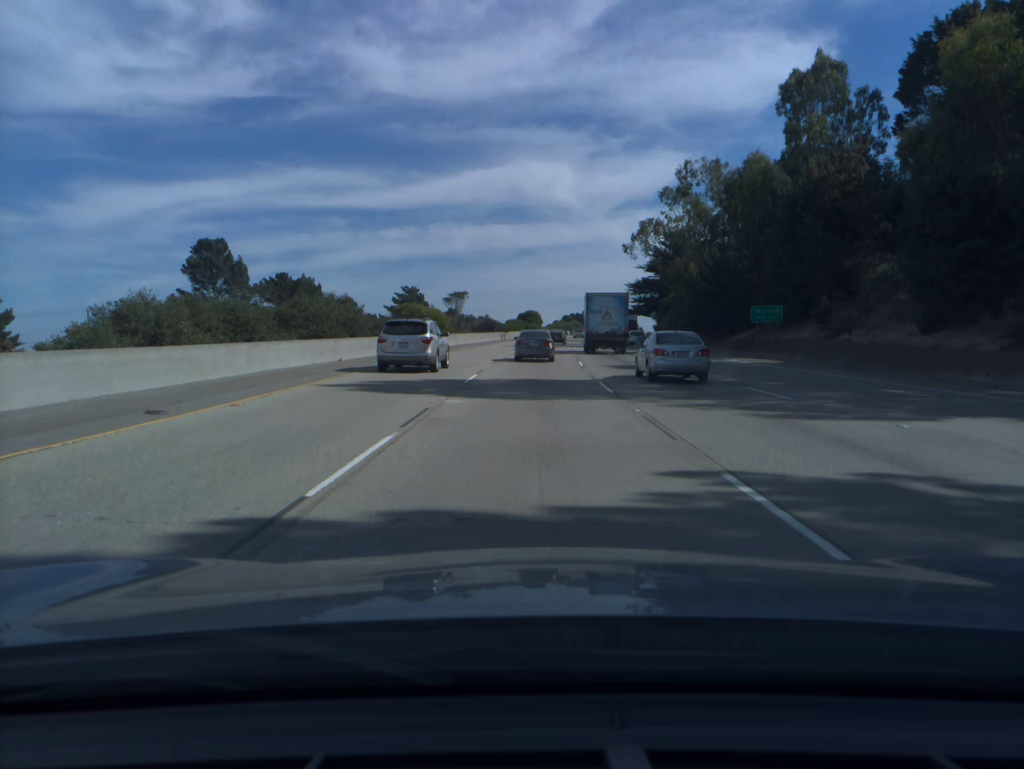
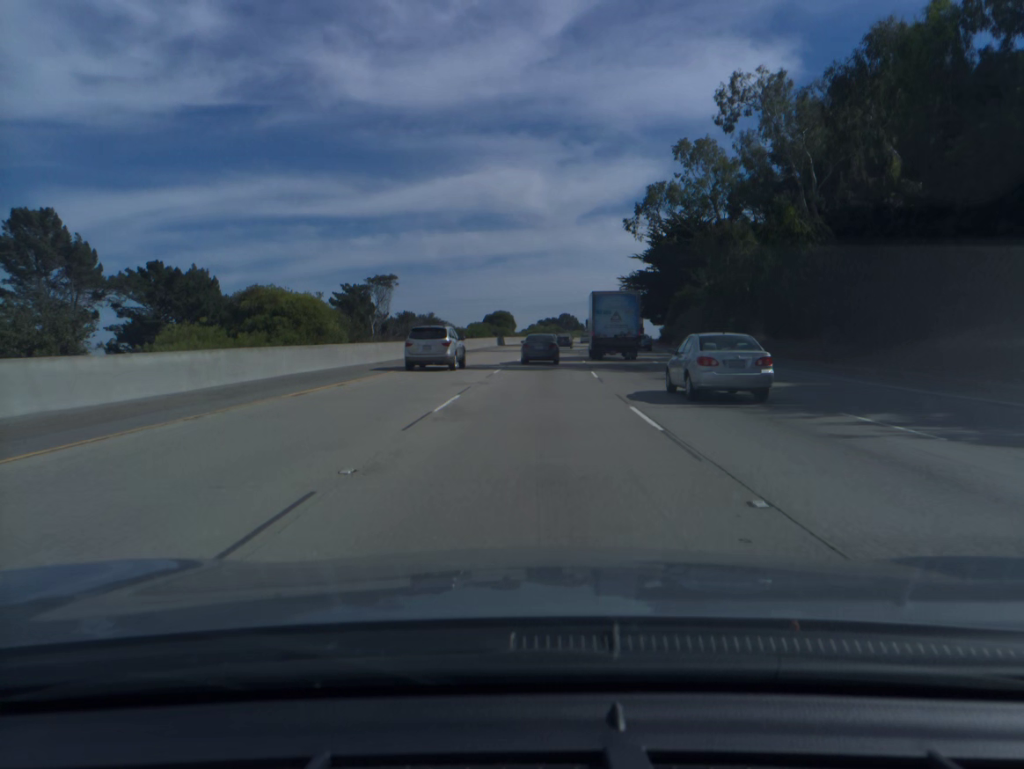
(+0.5, +36.2) m; +2°
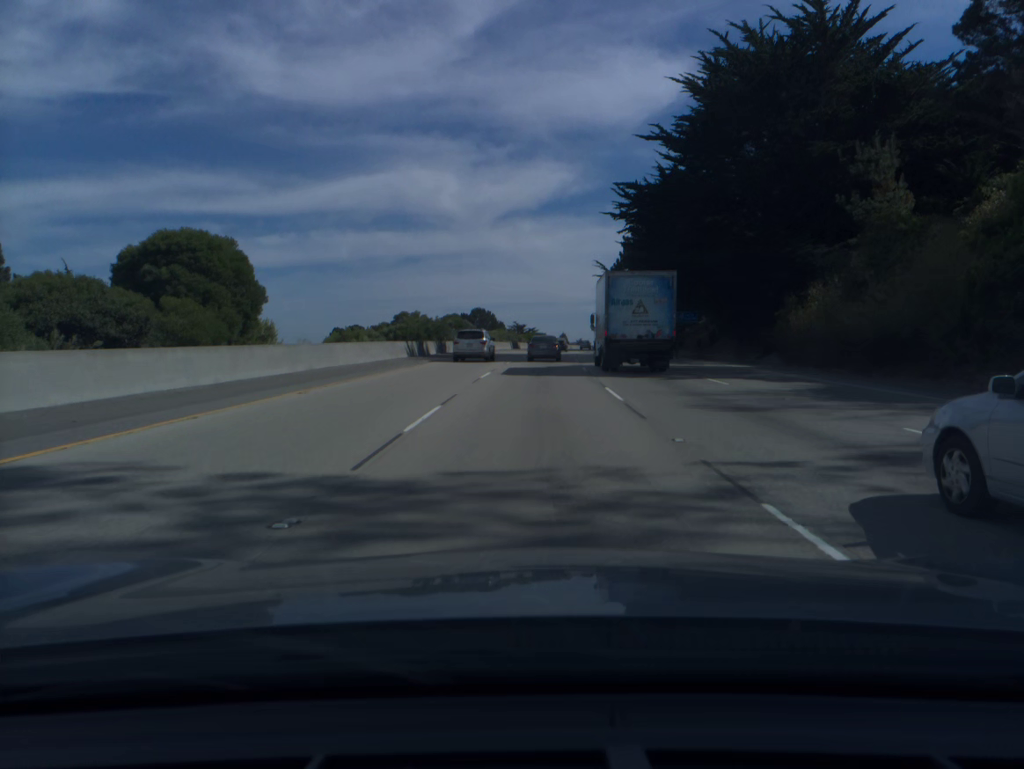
(+4.7, +90.4) m; +6°
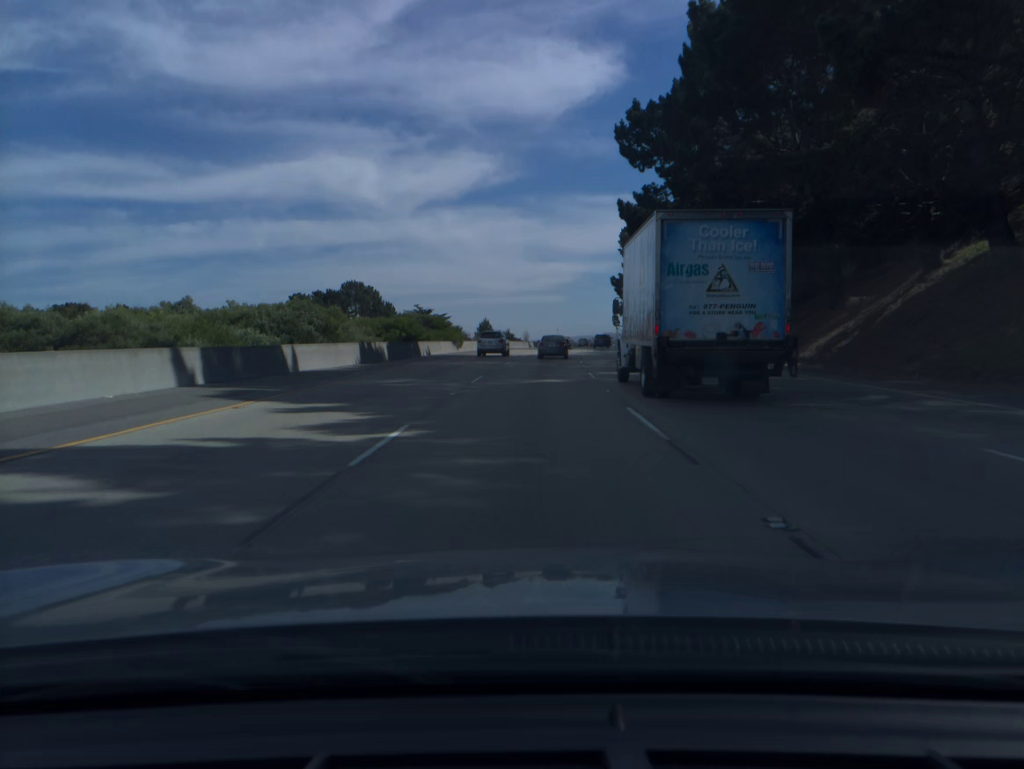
(+4.4, +90.6) m; +6°
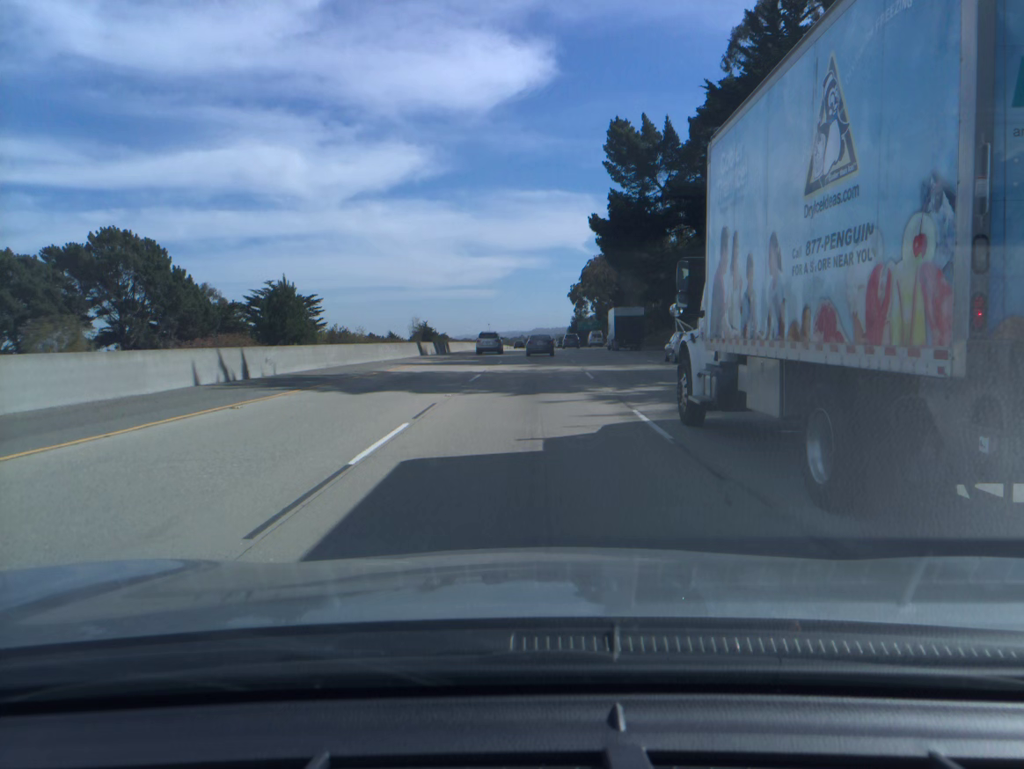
(+3.0, +72.7) m; +5°
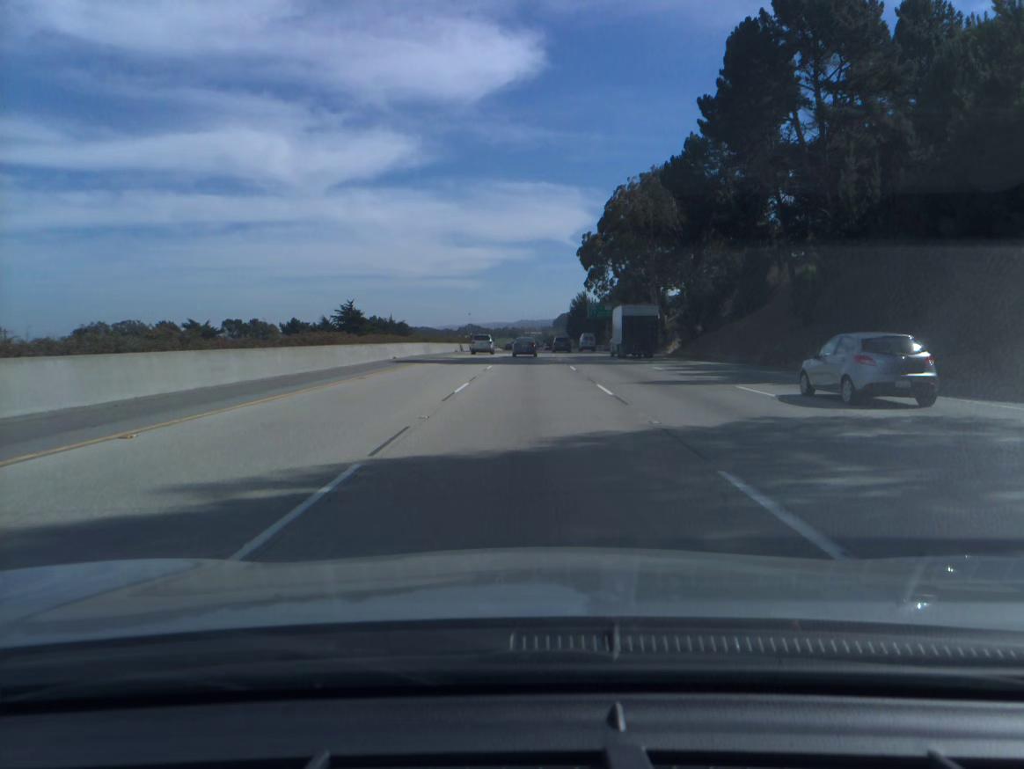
(+1.6, +91.4) m; +1°
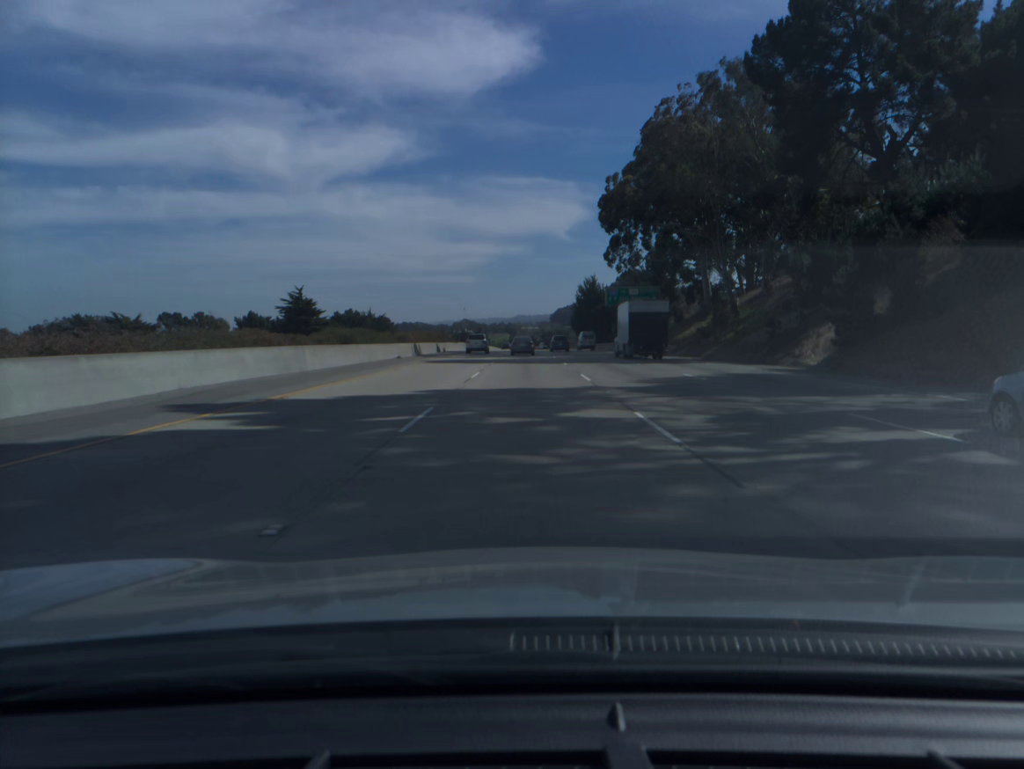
(+0.1, +37.1) m; 0°
